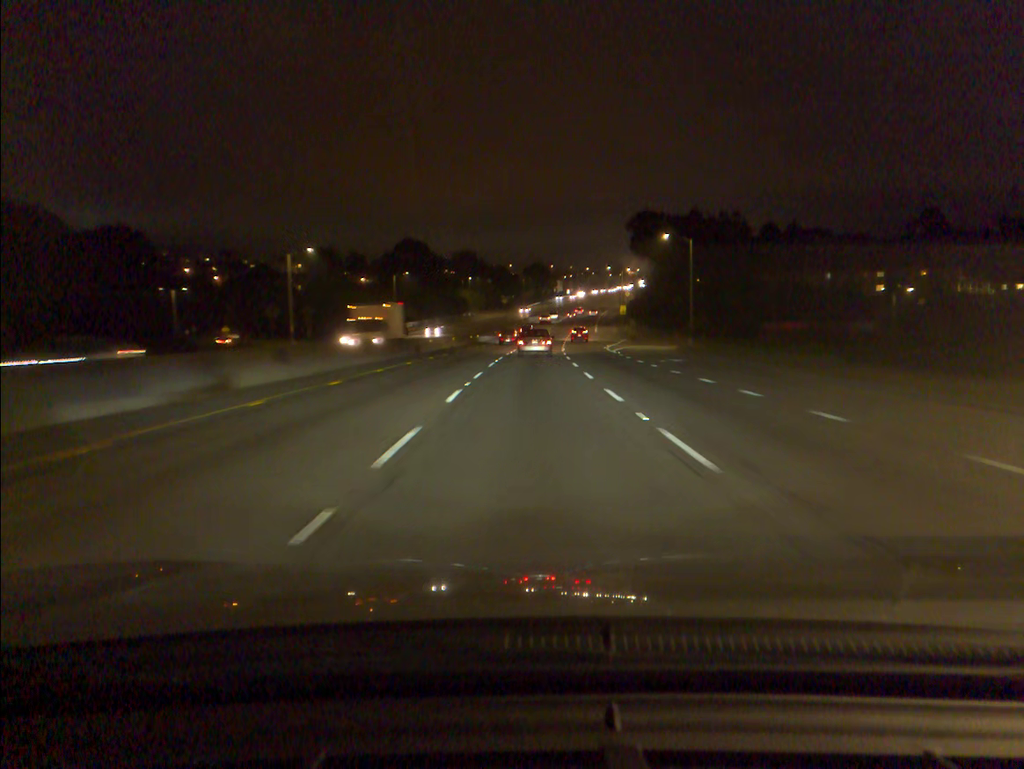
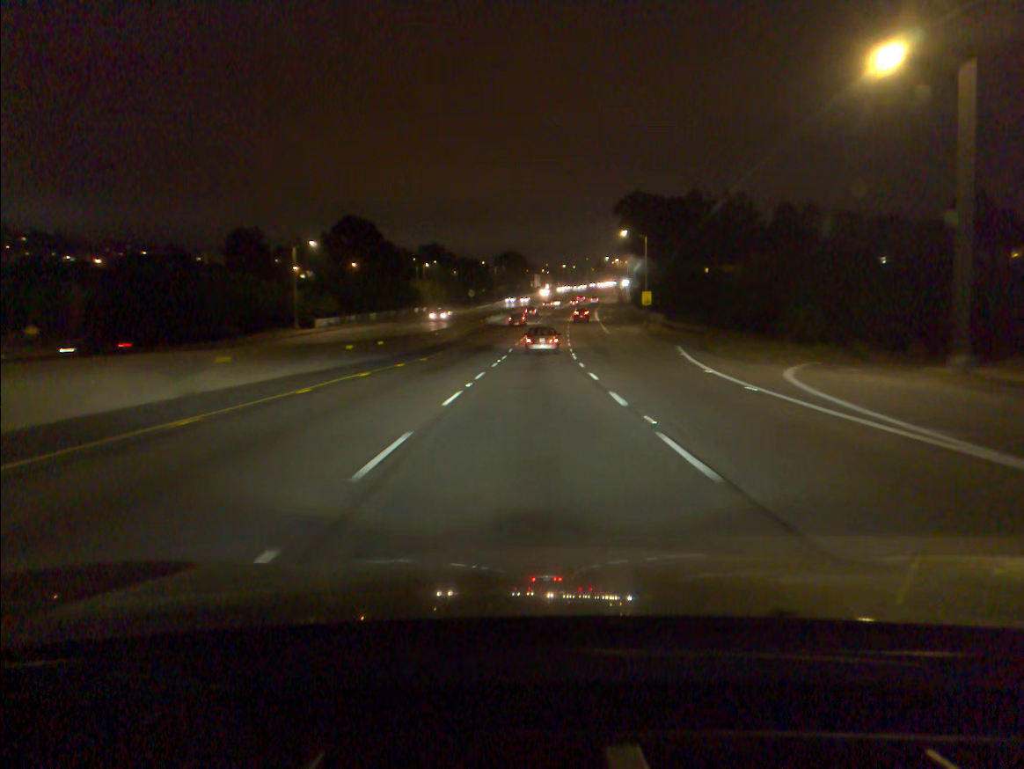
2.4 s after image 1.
(+0.7, +45.2) m; +2°
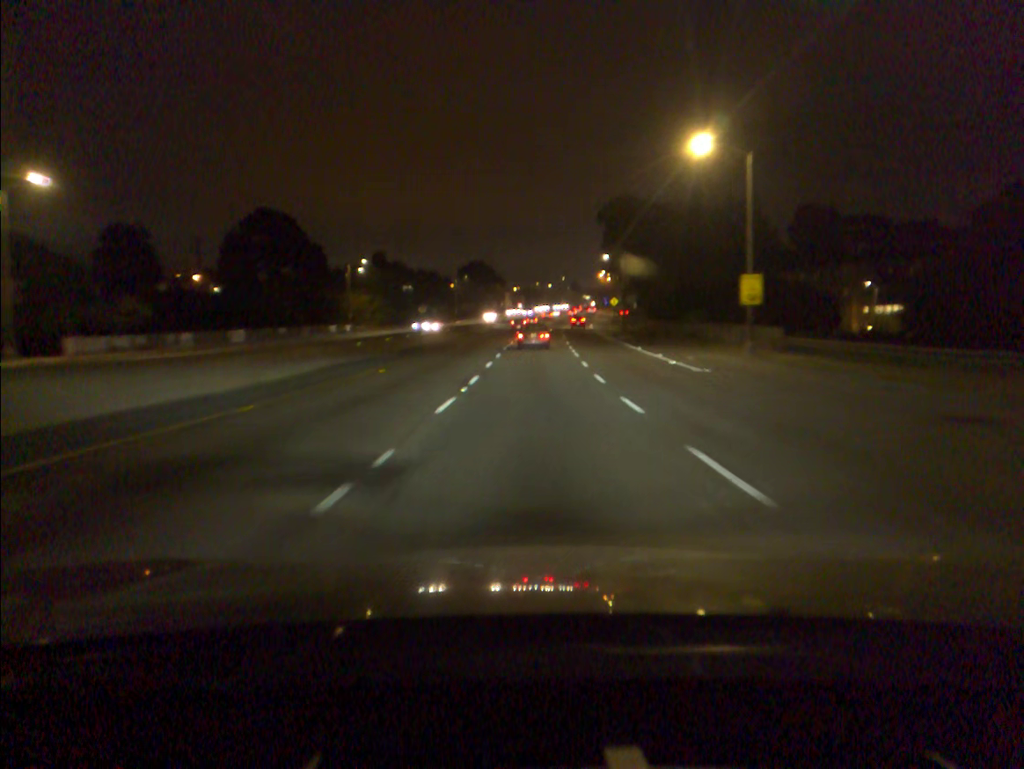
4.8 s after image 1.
(+0.9, +45.2) m; +2°
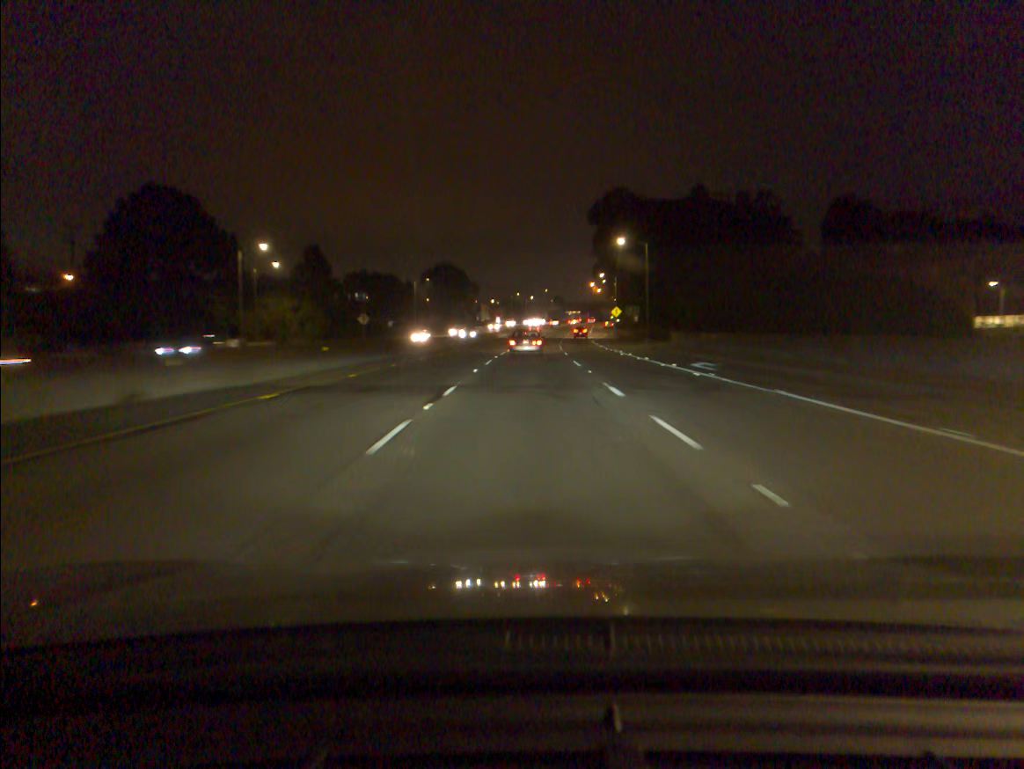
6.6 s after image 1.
(+0.4, +34.0) m; +1°
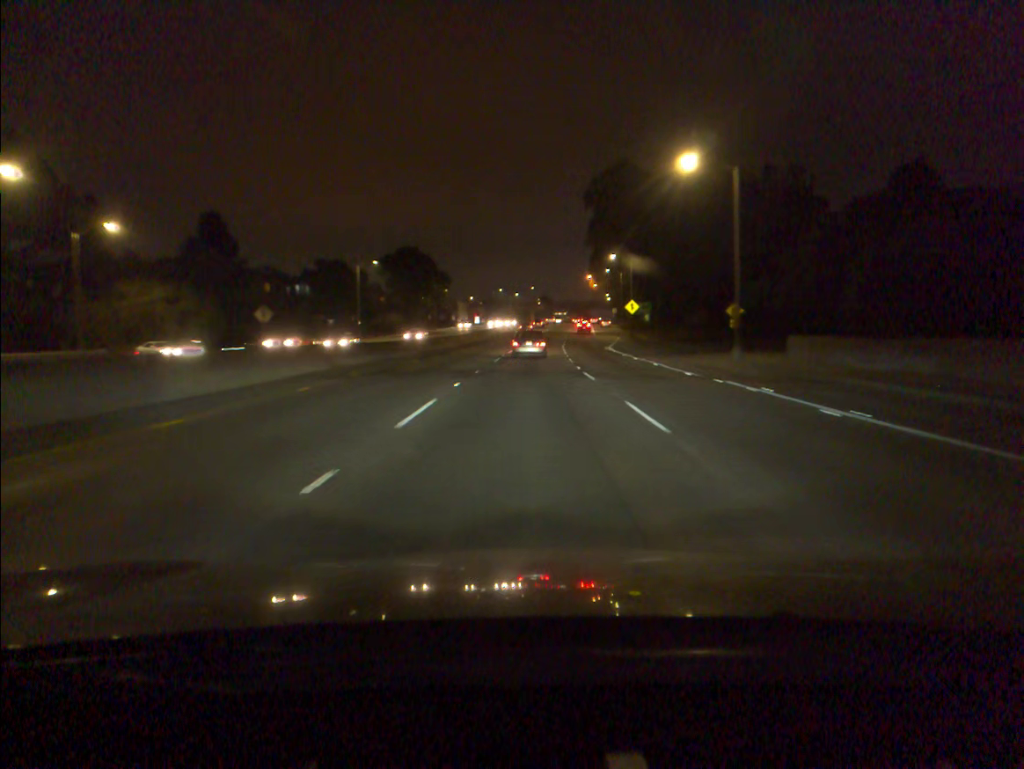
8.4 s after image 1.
(+0.4, +33.9) m; +1°
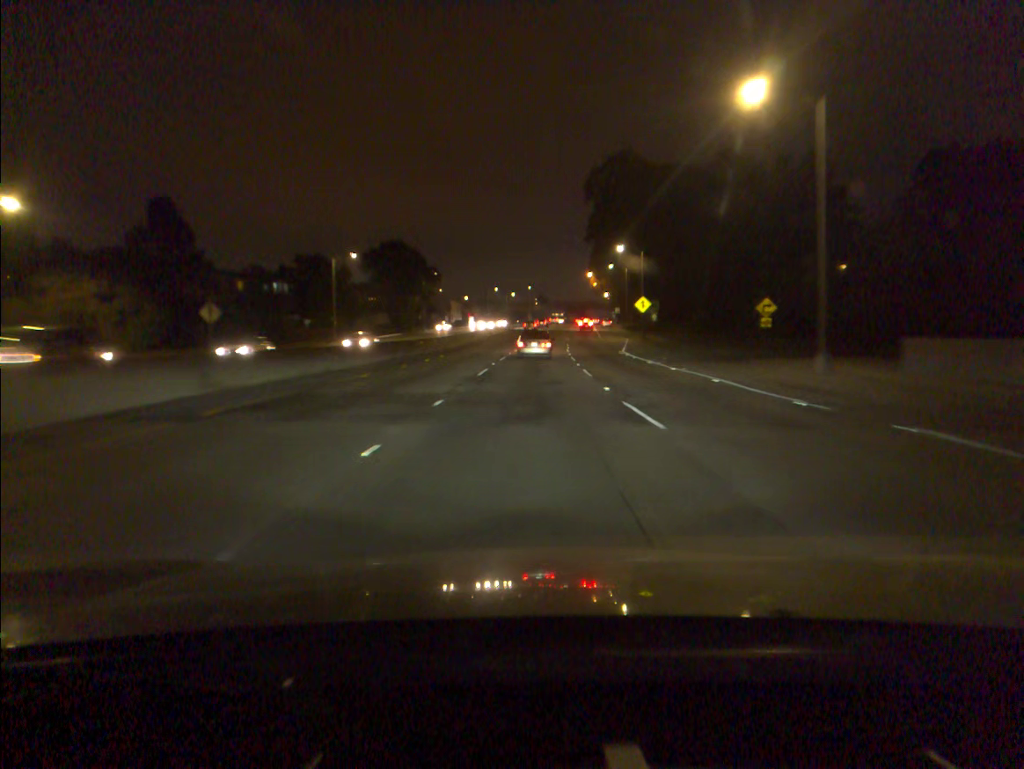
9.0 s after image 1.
(0.0, +11.3) m; 0°
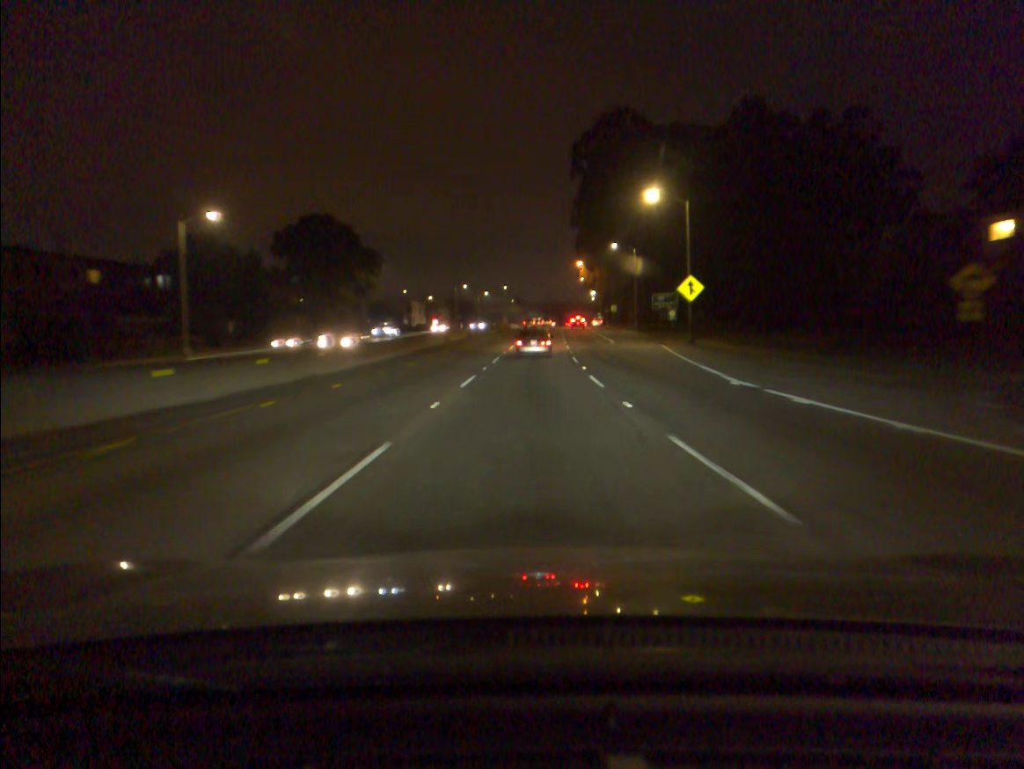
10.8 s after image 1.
(+0.5, +33.6) m; +2°
